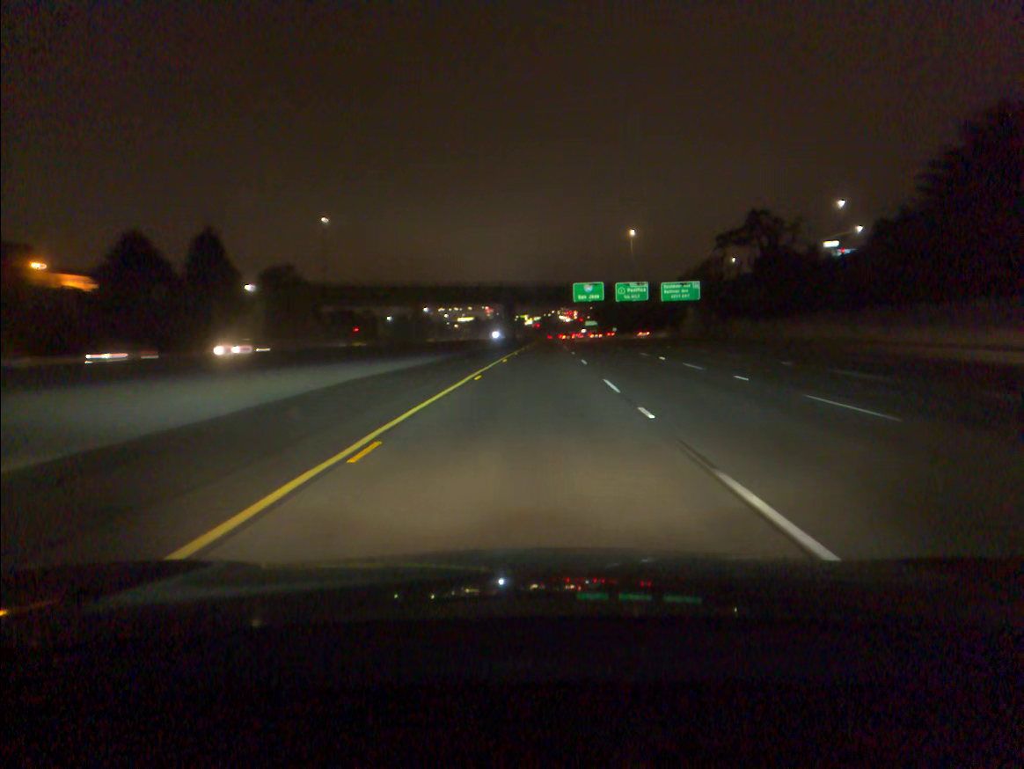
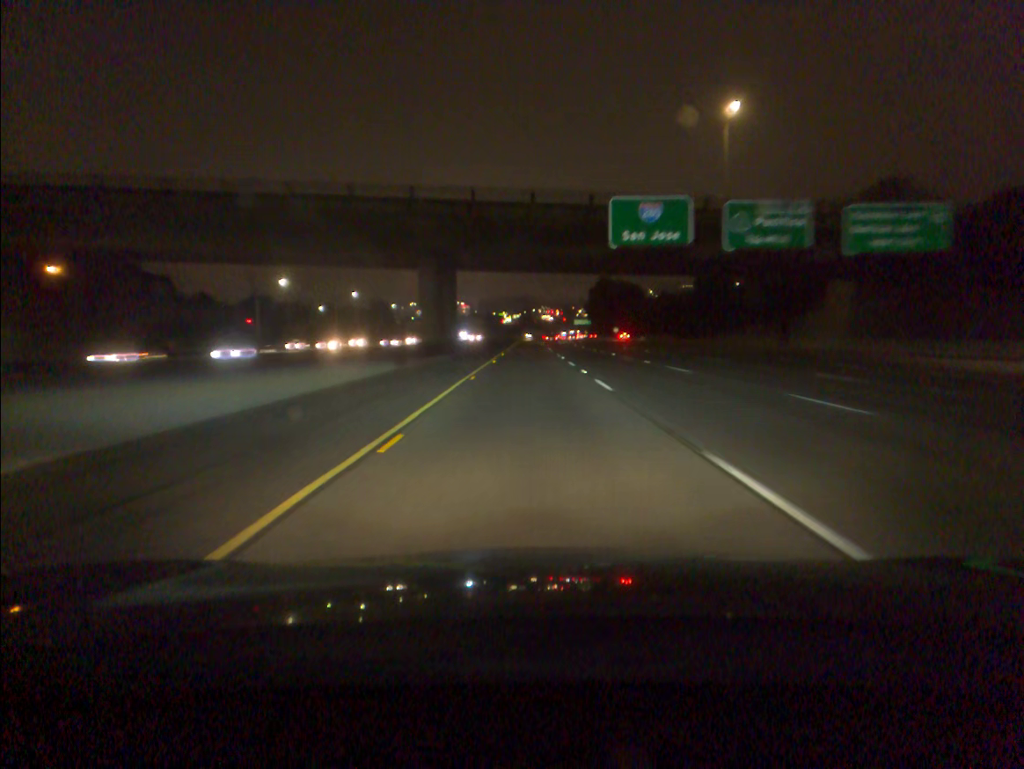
(+1.6, +72.2) m; +2°
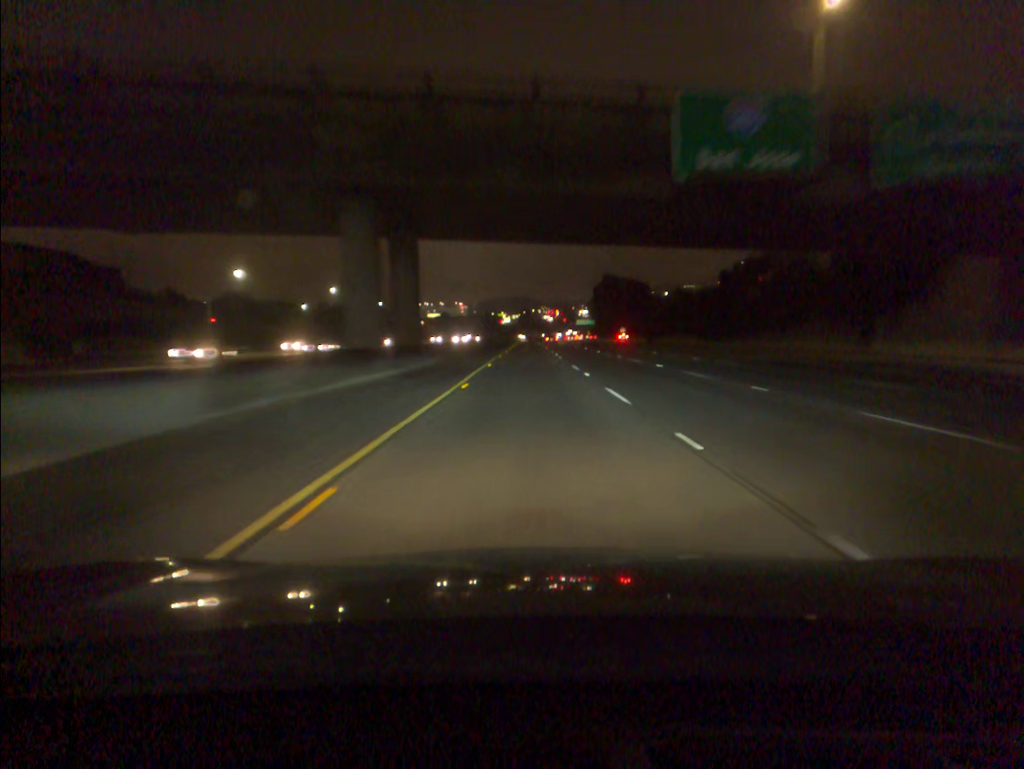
(0.0, +18.1) m; 0°
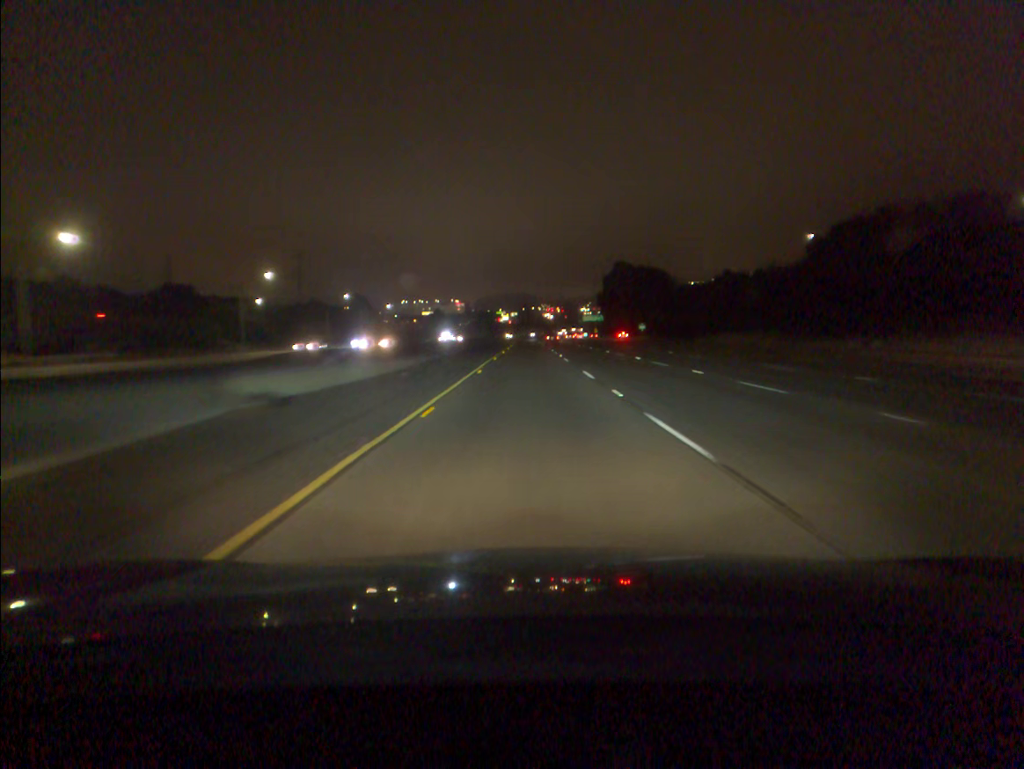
(+0.1, +36.4) m; 0°
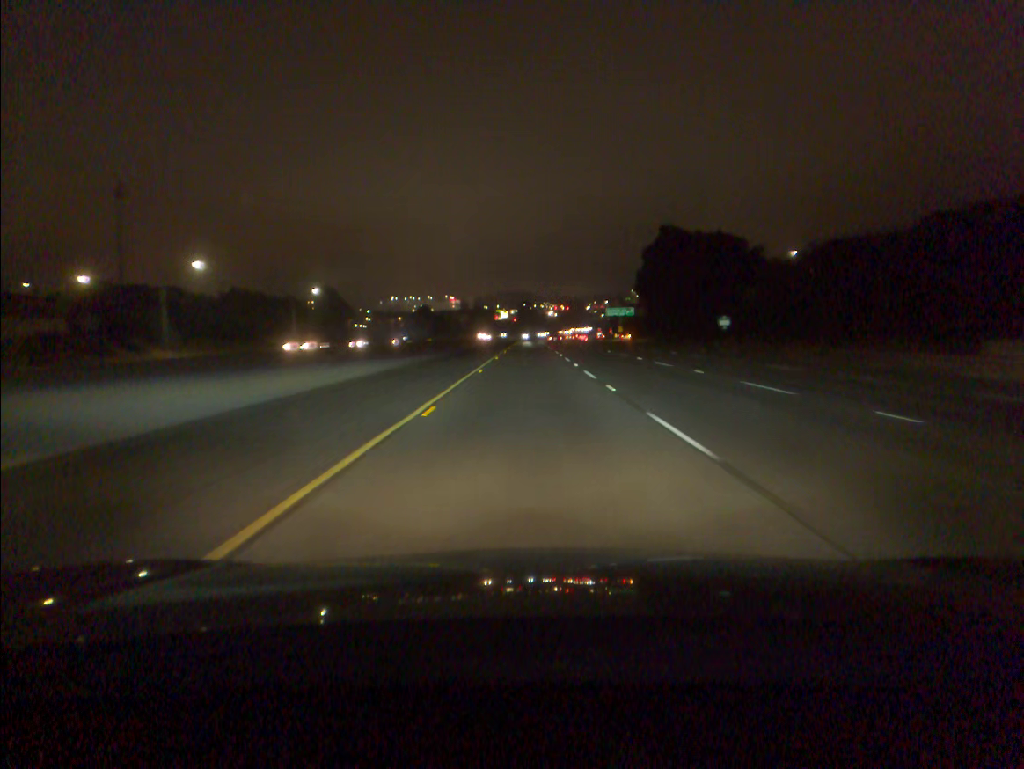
(-0.1, +73.1) m; 0°
